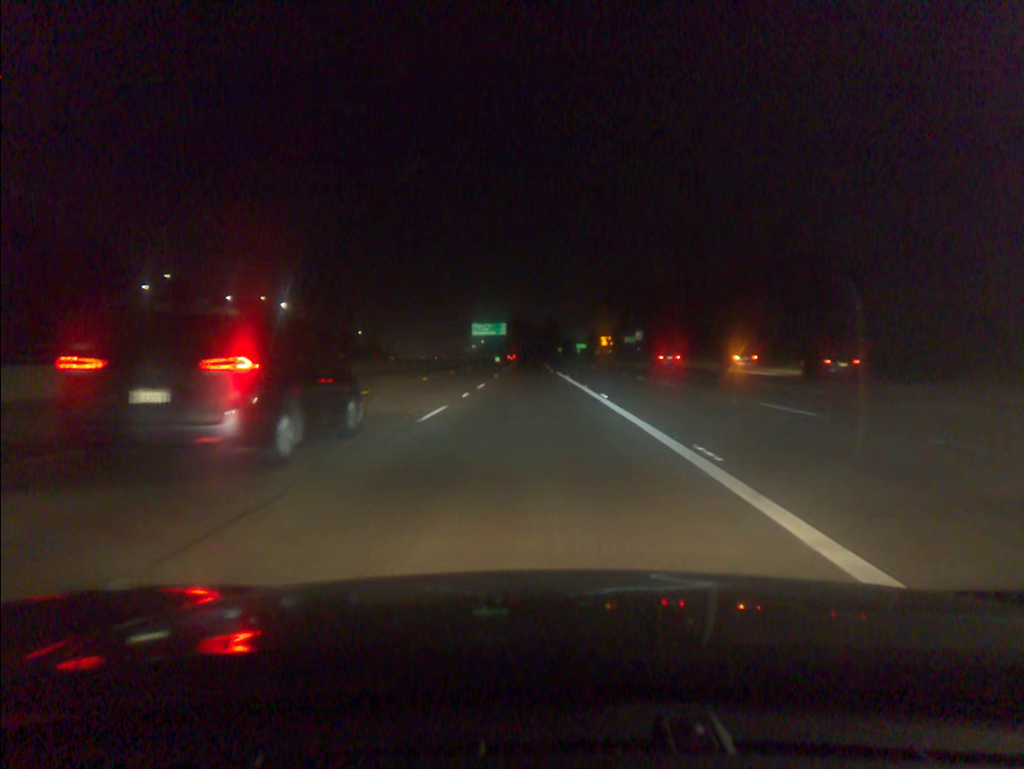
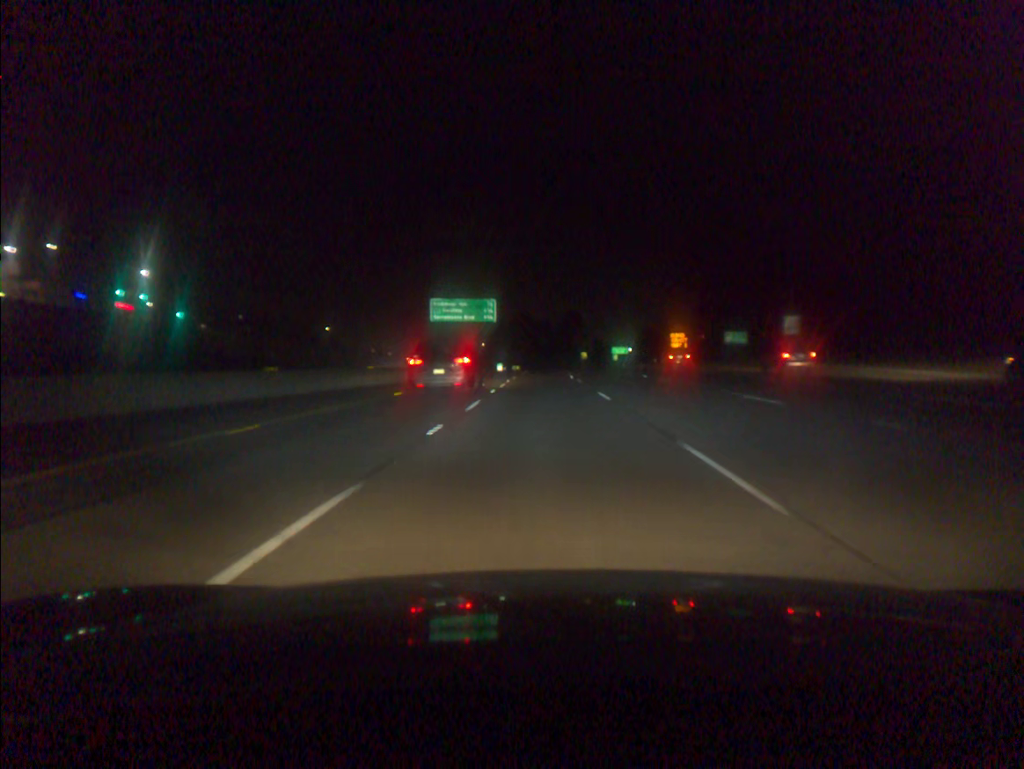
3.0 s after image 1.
(-1.4, +84.8) m; -1°
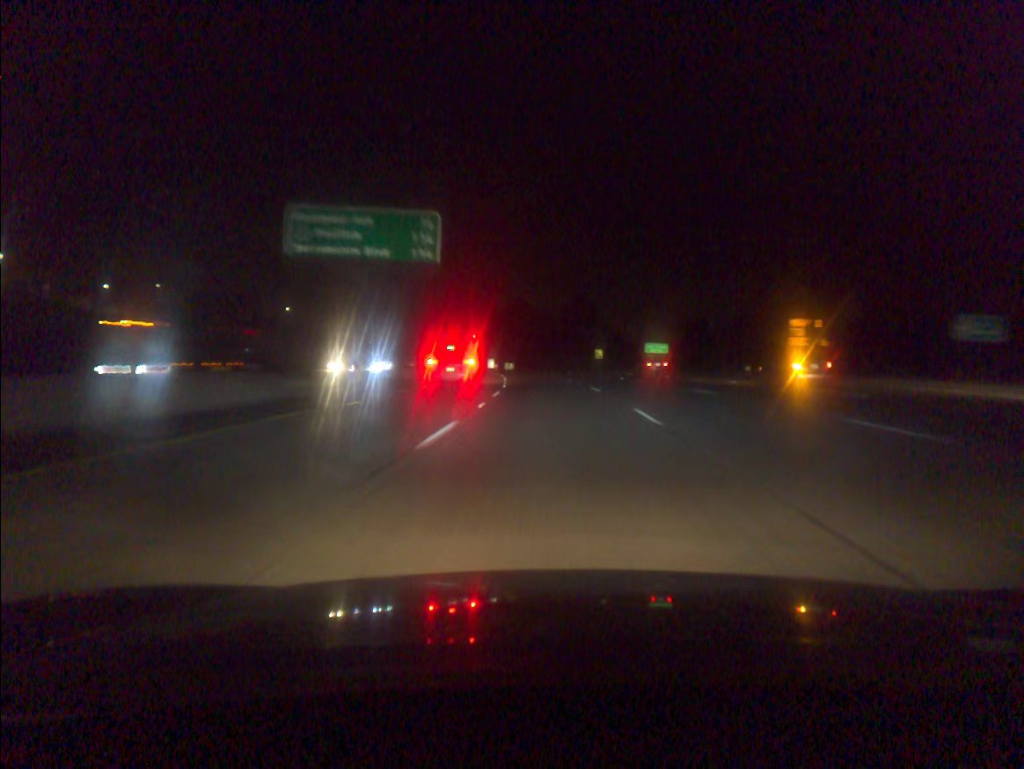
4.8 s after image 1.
(+0.1, +50.7) m; 0°
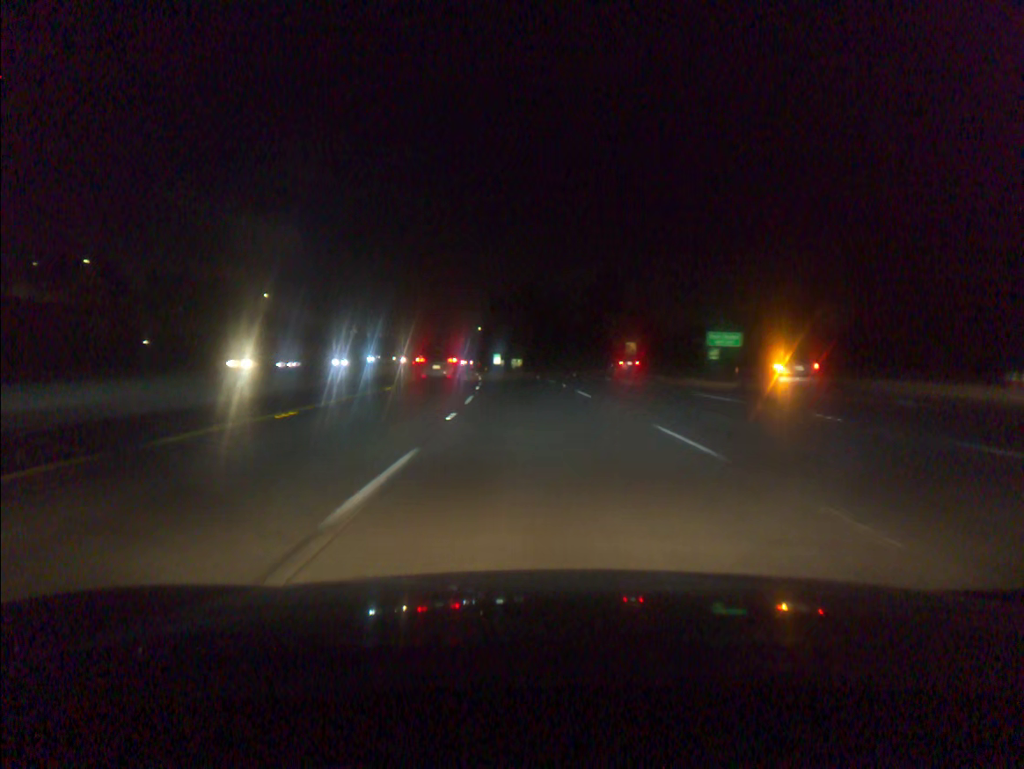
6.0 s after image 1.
(-0.1, +33.8) m; -1°
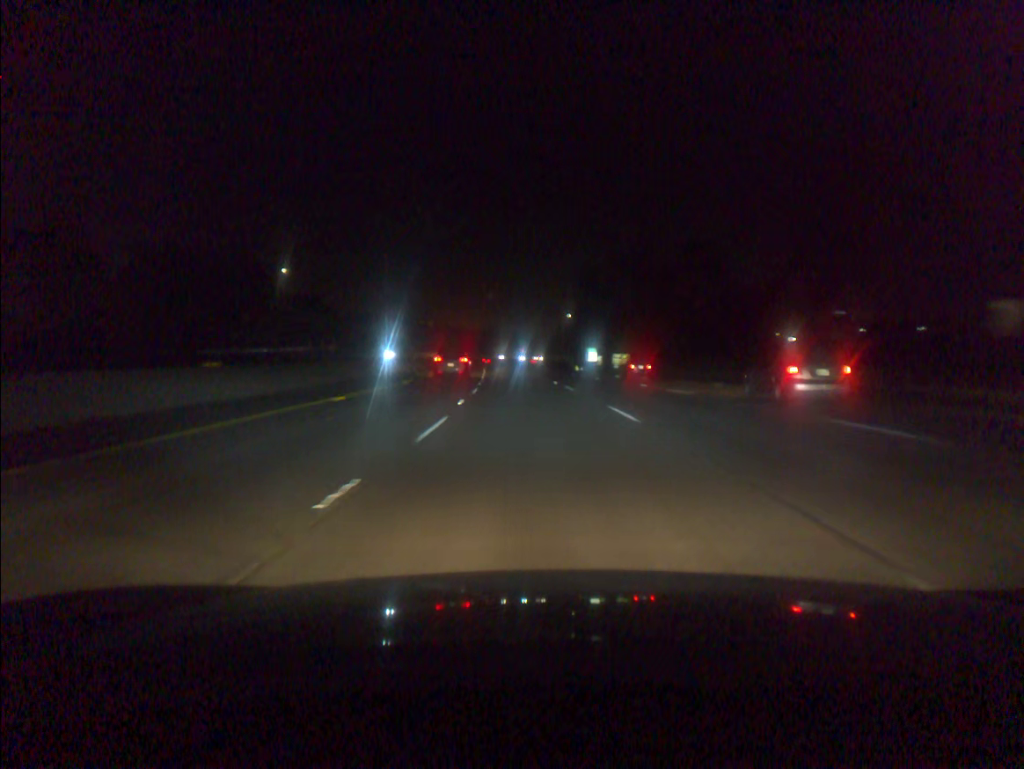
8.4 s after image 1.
(-3.8, +67.8) m; -7°
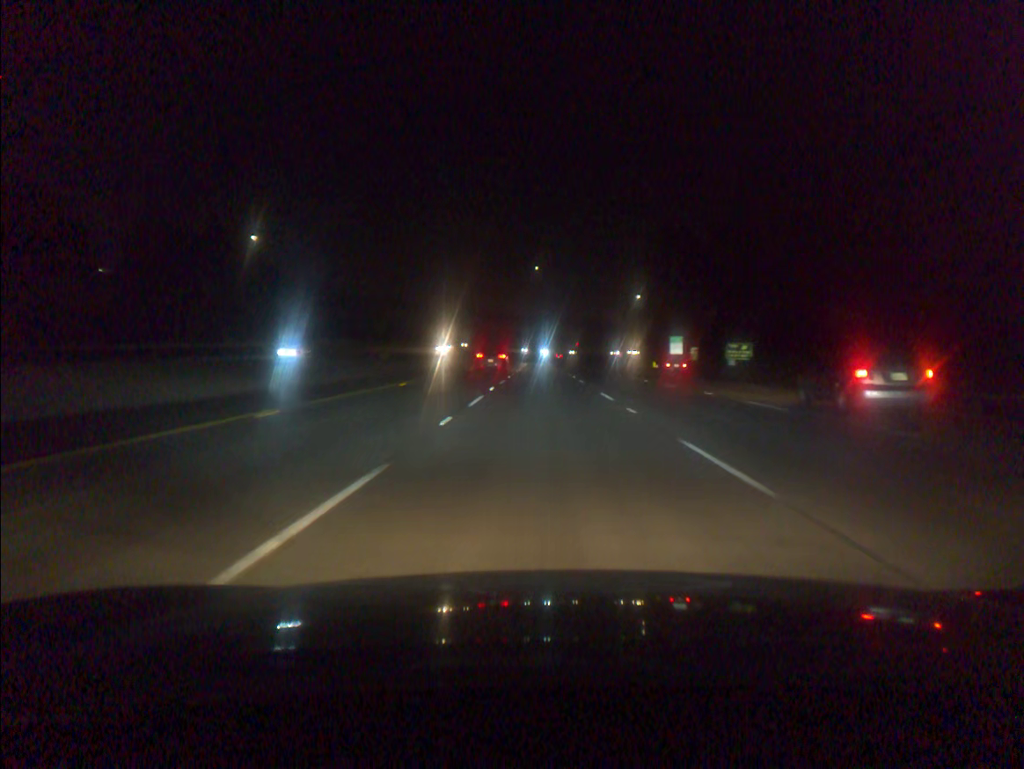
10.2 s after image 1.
(-2.0, +51.2) m; -4°
